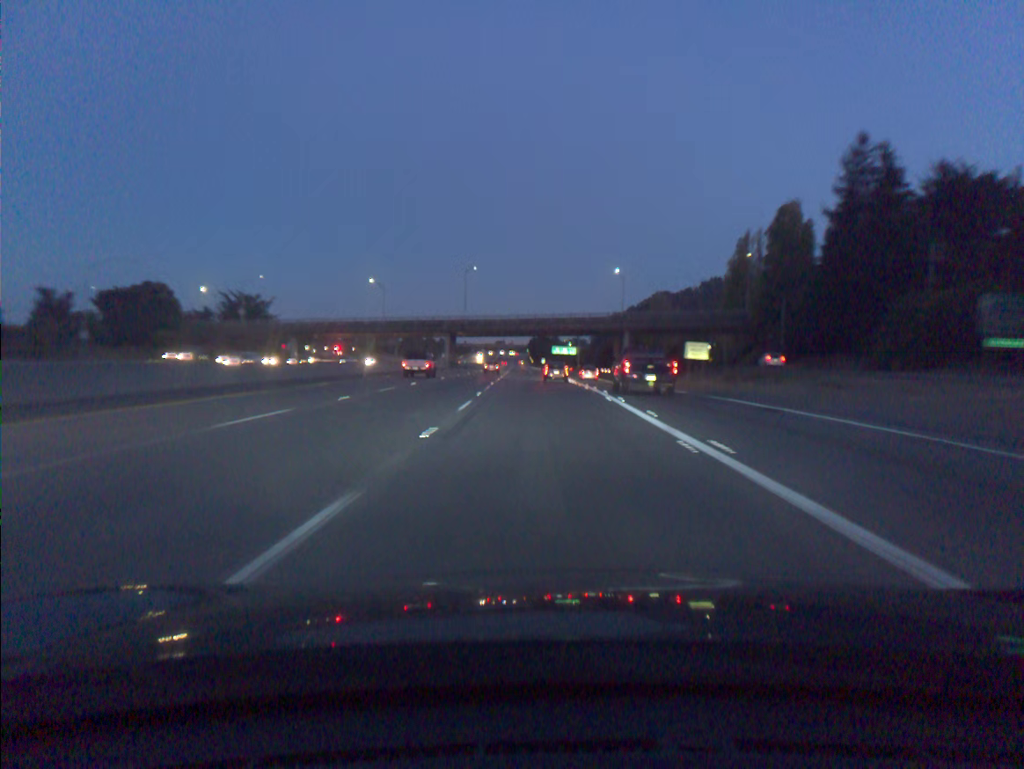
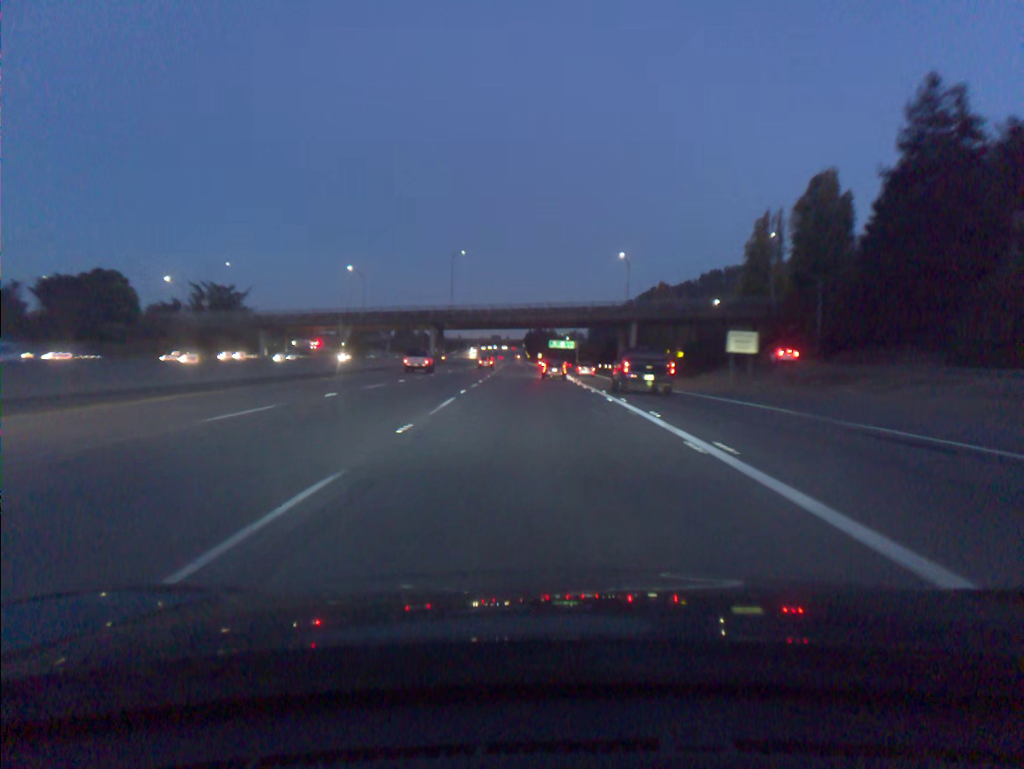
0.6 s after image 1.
(0.0, +14.3) m; 0°
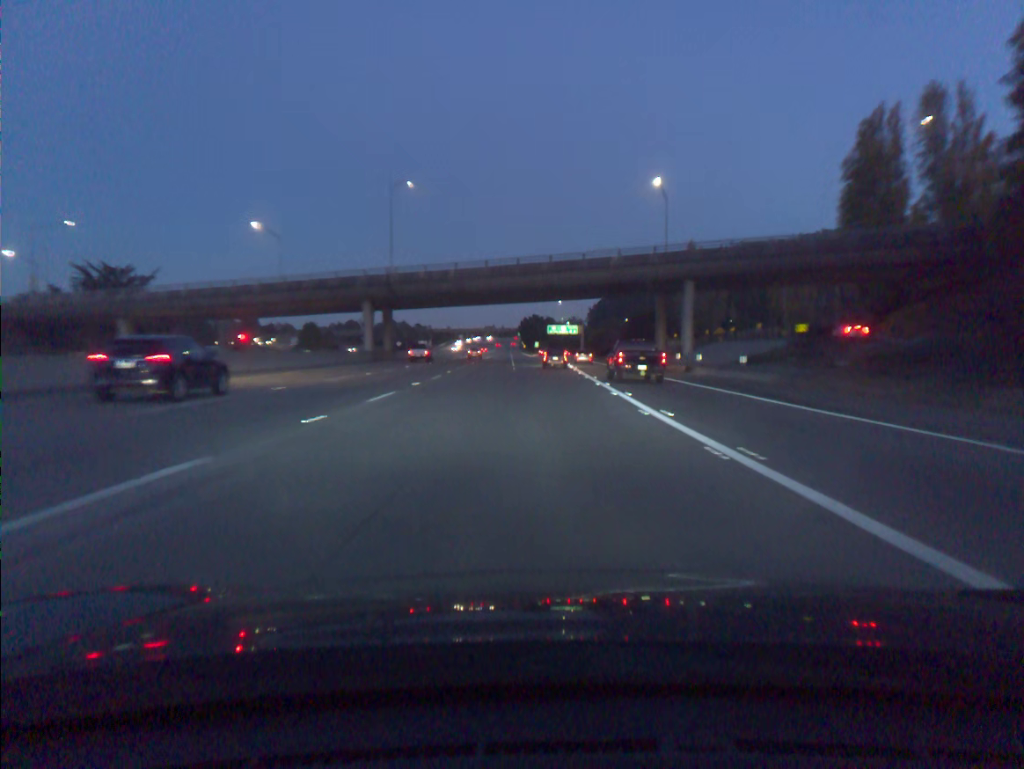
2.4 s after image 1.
(+0.1, +43.8) m; 0°
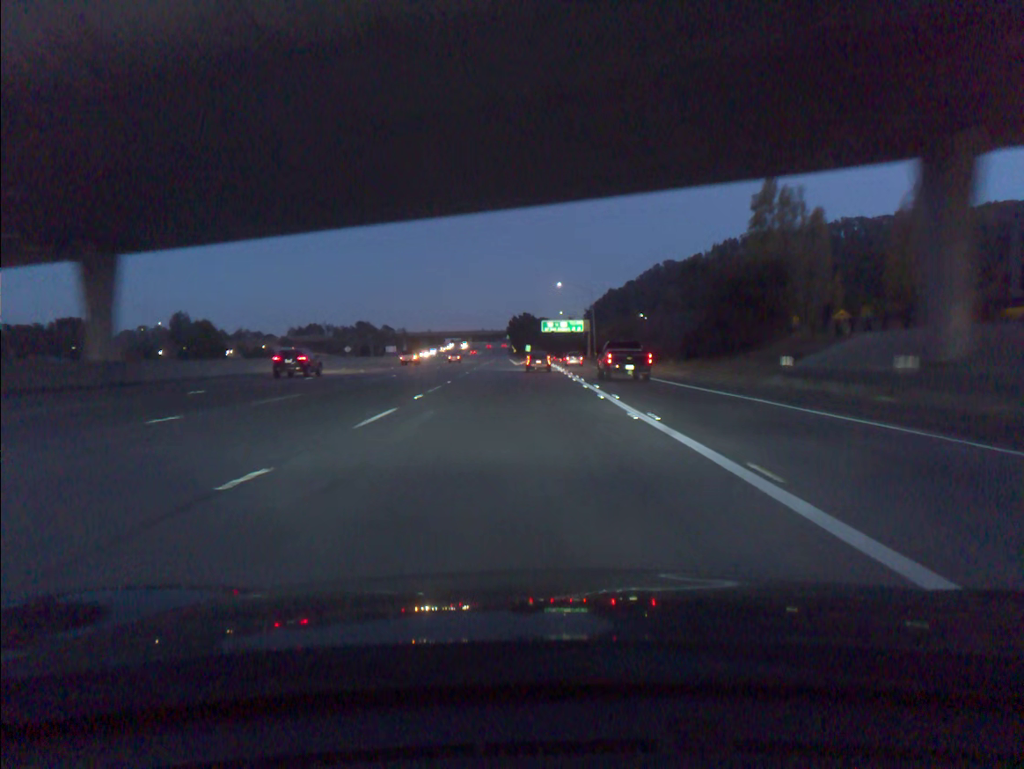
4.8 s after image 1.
(+0.3, +58.9) m; 0°
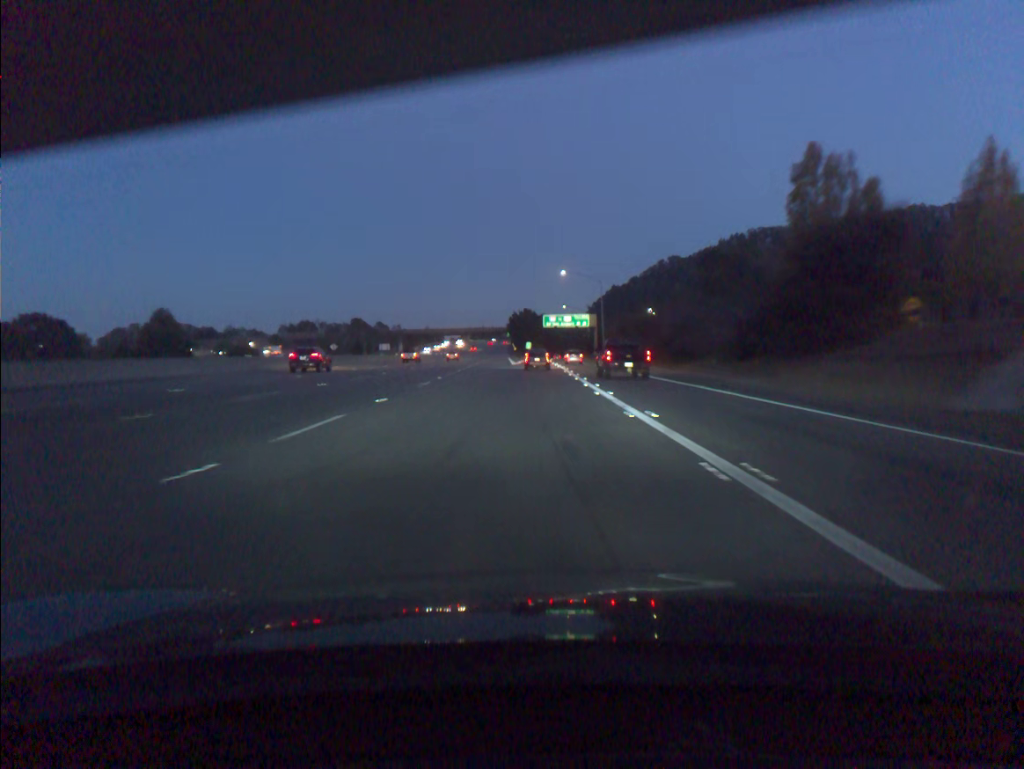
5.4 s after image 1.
(0.0, +14.6) m; 0°
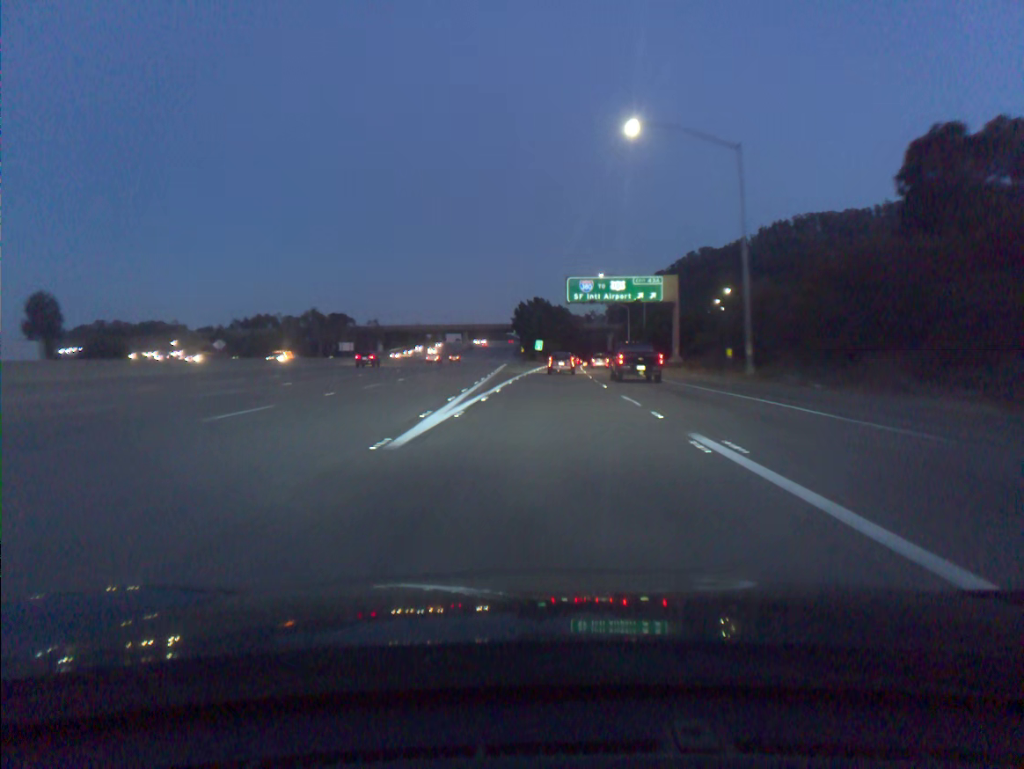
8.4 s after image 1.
(-0.8, +71.7) m; -1°
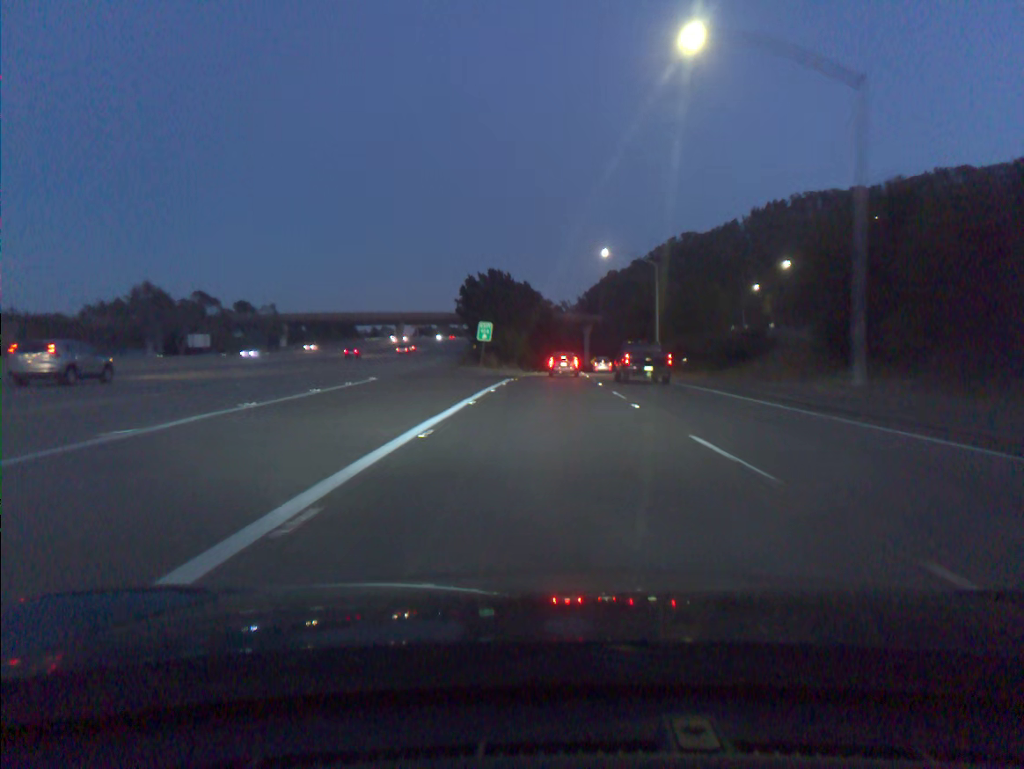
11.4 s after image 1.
(+1.4, +70.4) m; +3°
